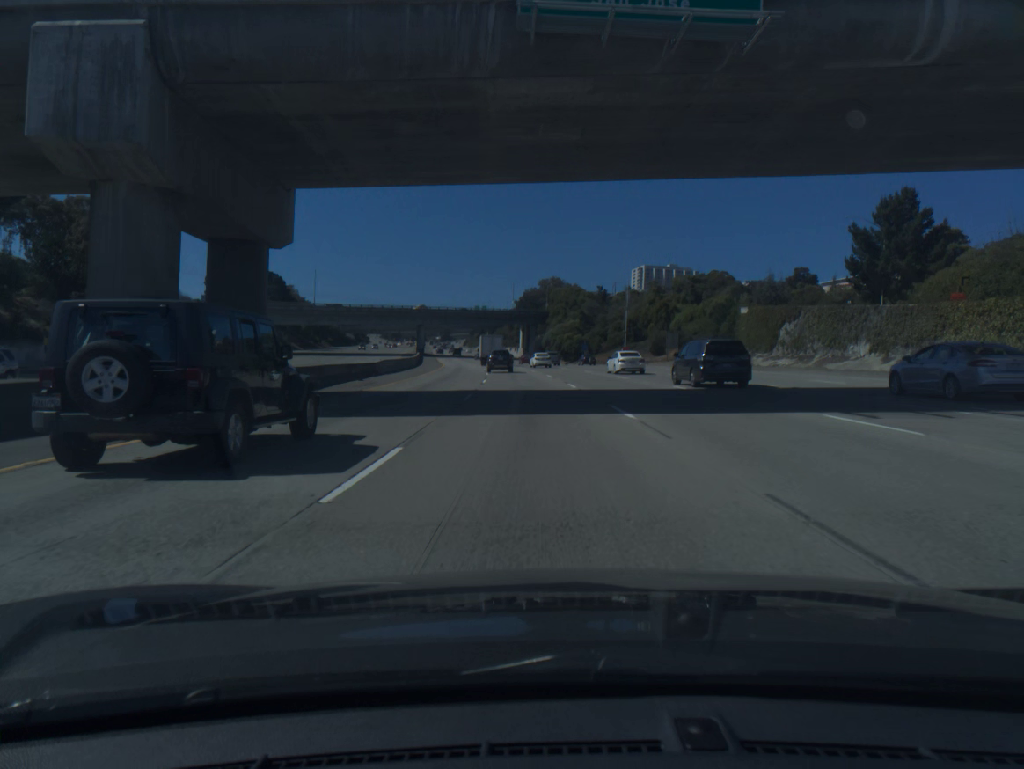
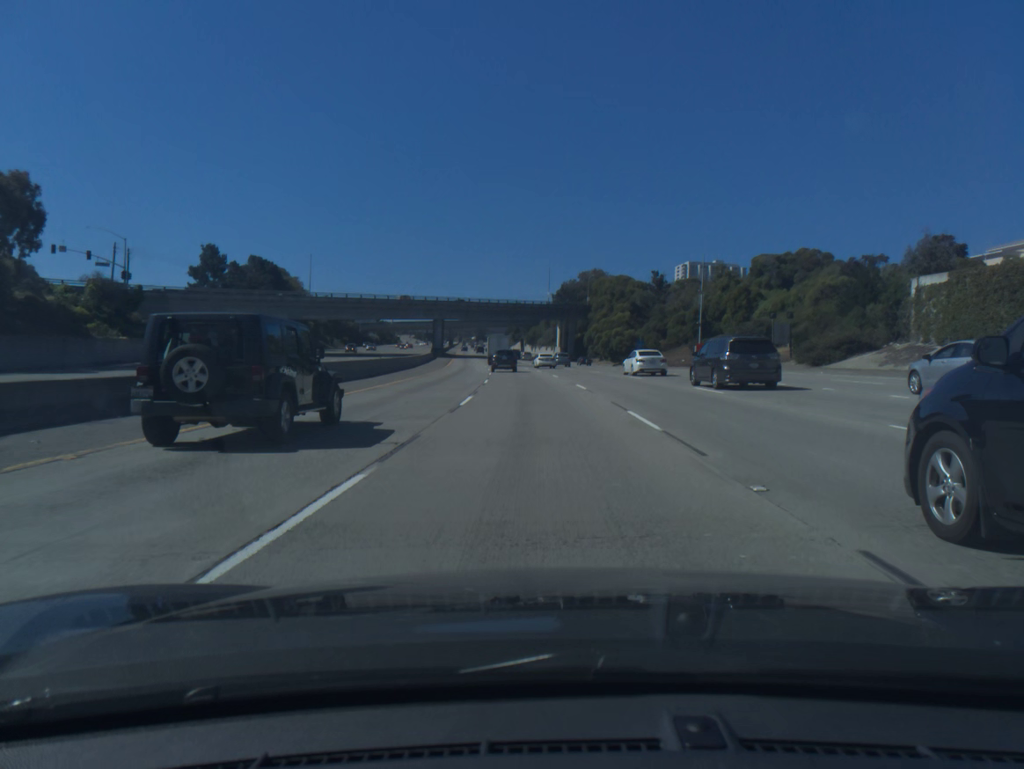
(-0.7, +31.6) m; -3°
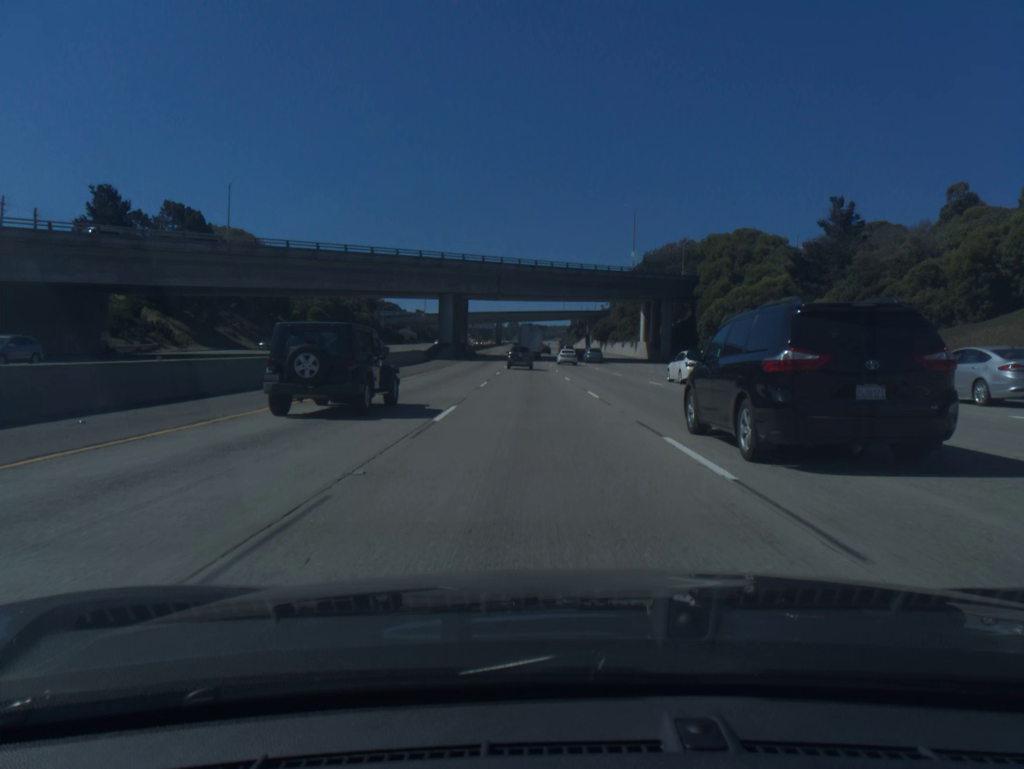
(-2.6, +63.1) m; -5°
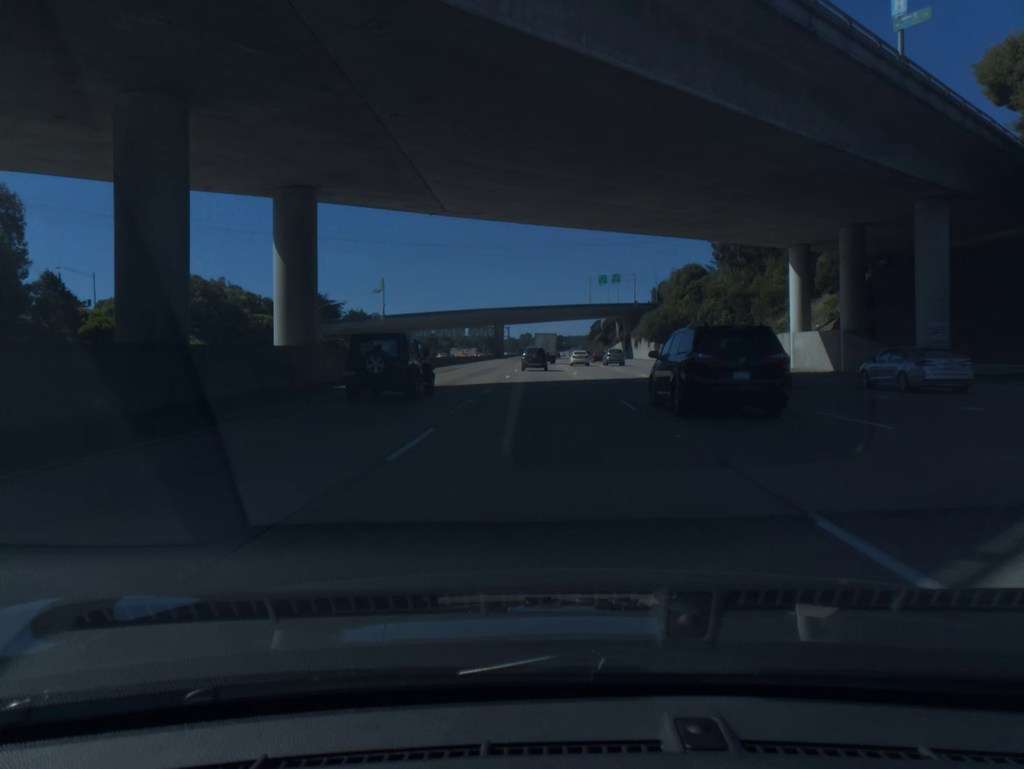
(-1.7, +78.6) m; -1°
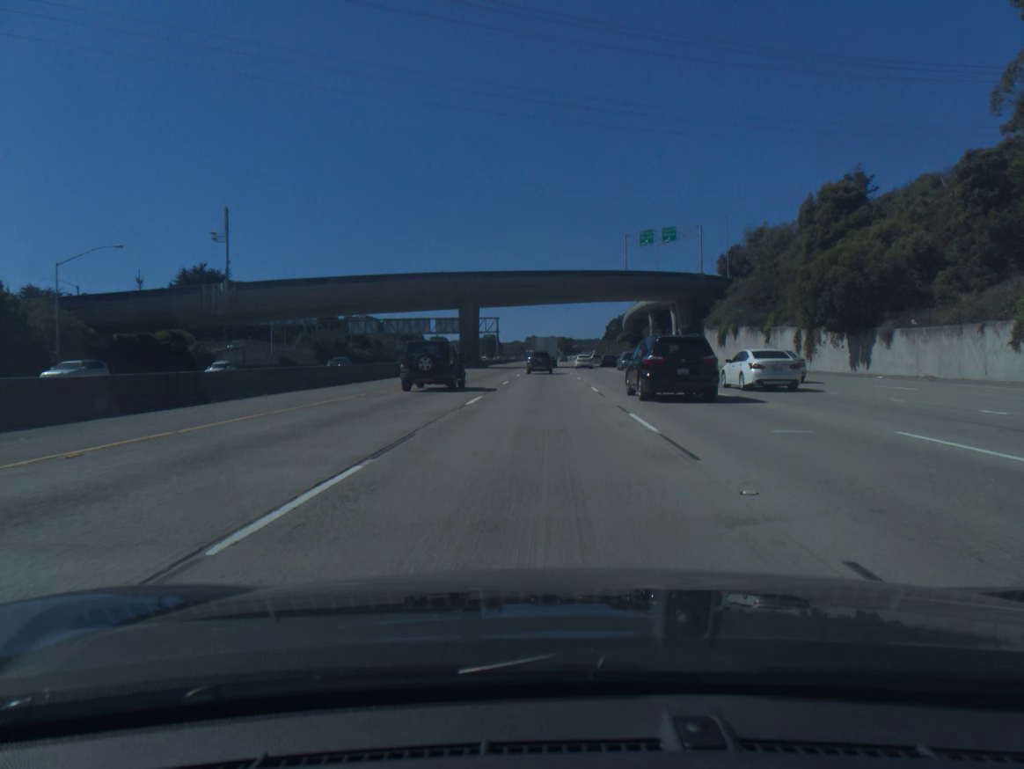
(-0.2, +77.2) m; -1°
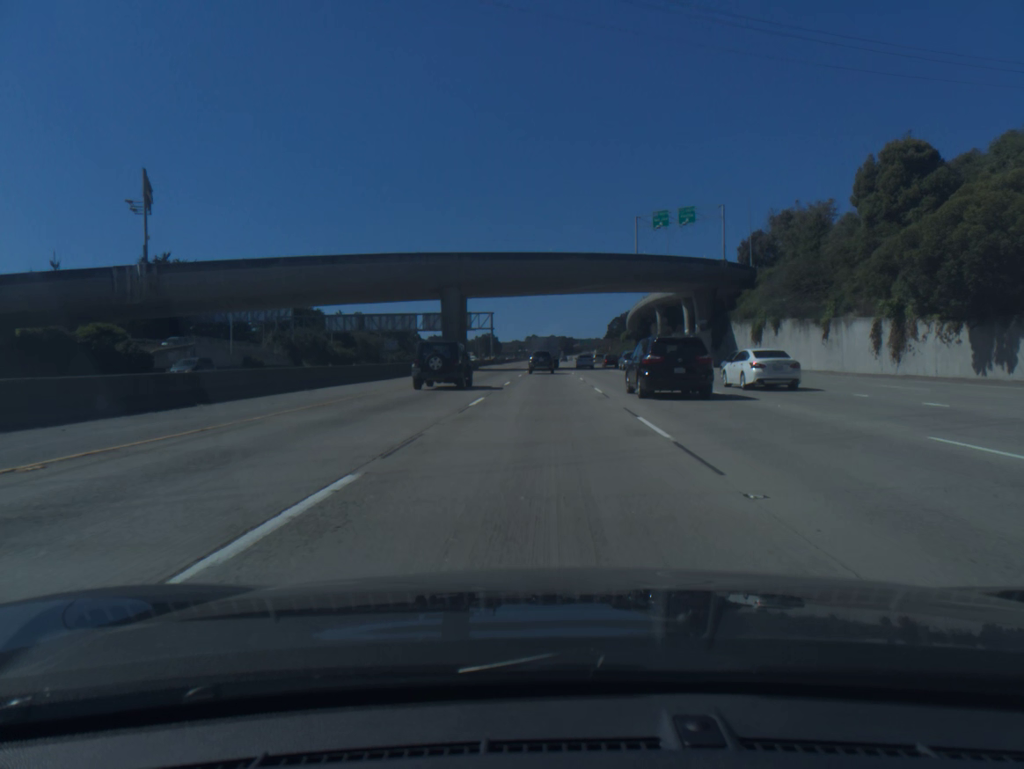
(0.0, +15.4) m; 0°
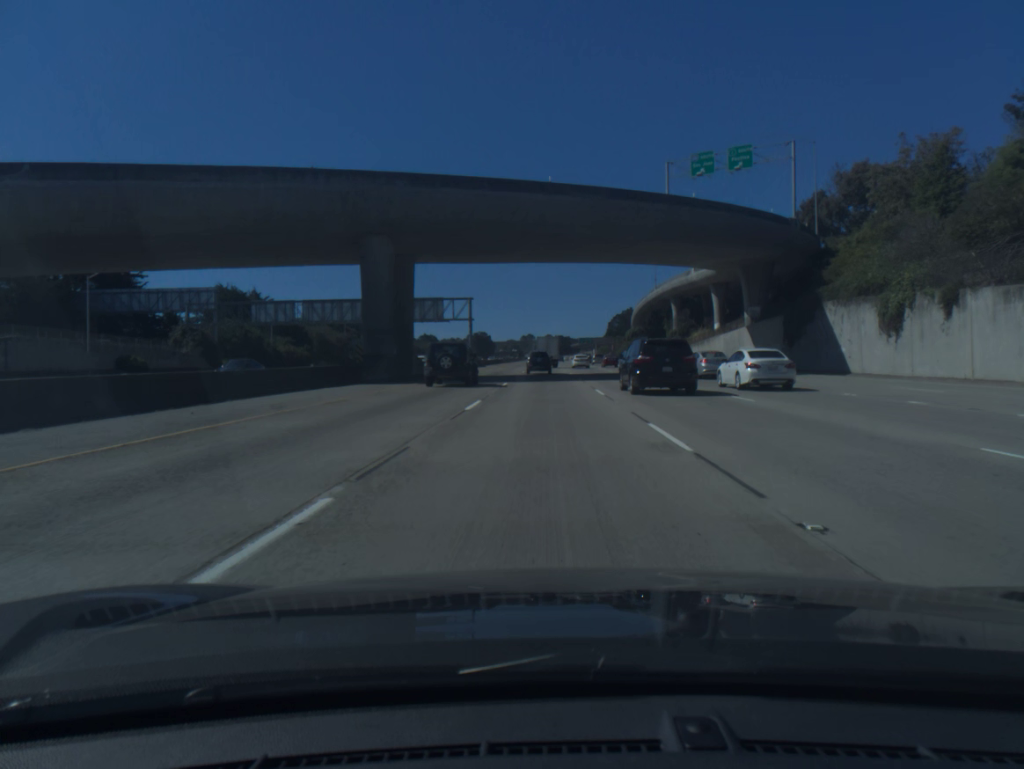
(+0.1, +30.8) m; 0°
